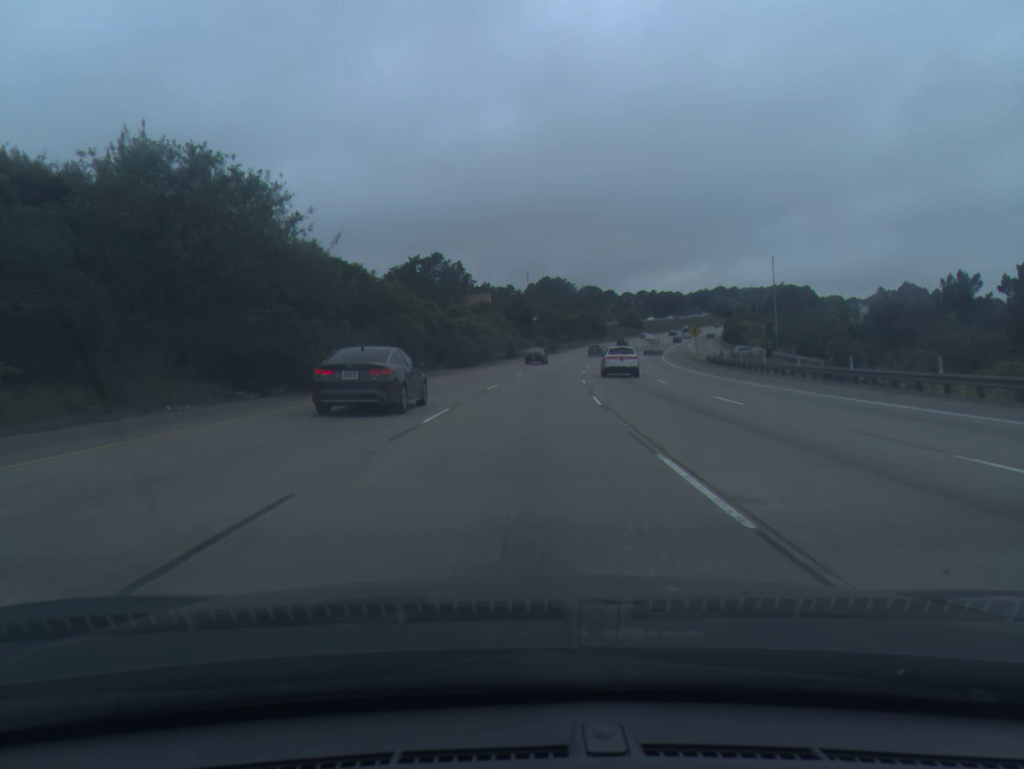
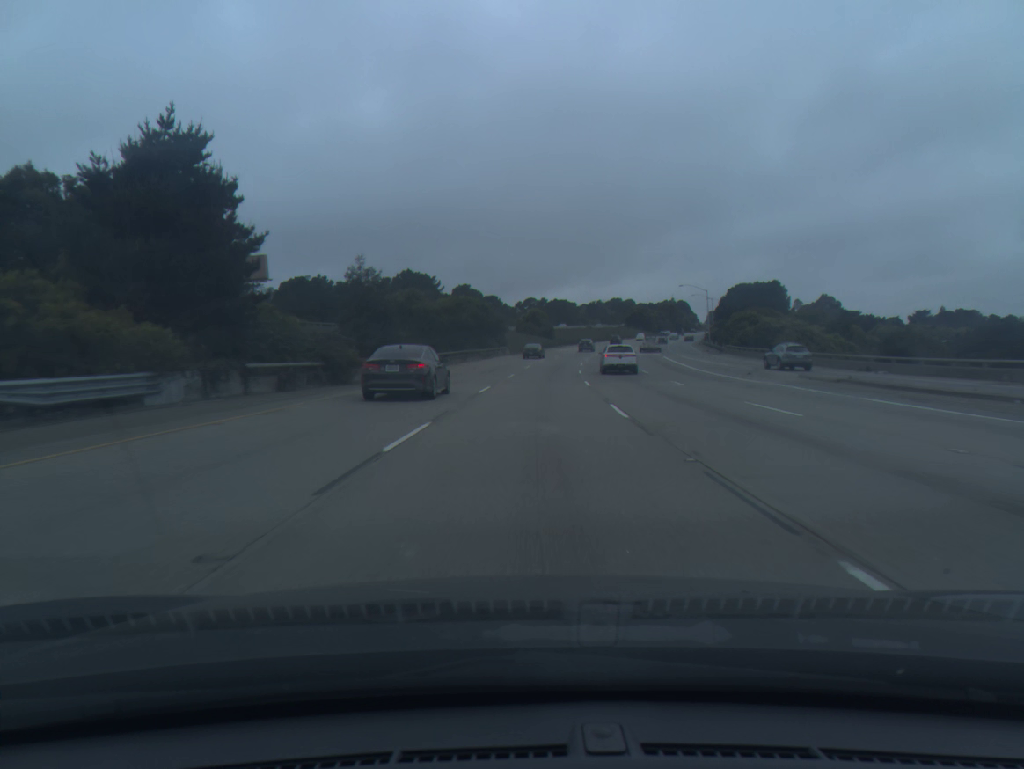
(+7.2, +92.0) m; +9°
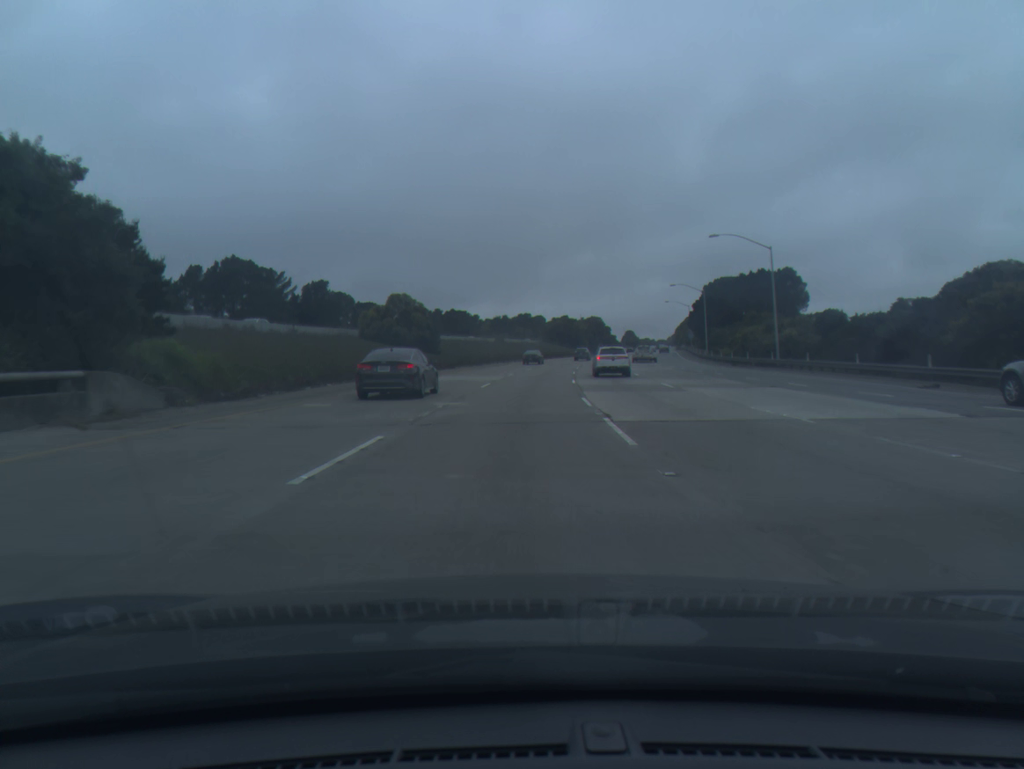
(+4.5, +73.2) m; +7°
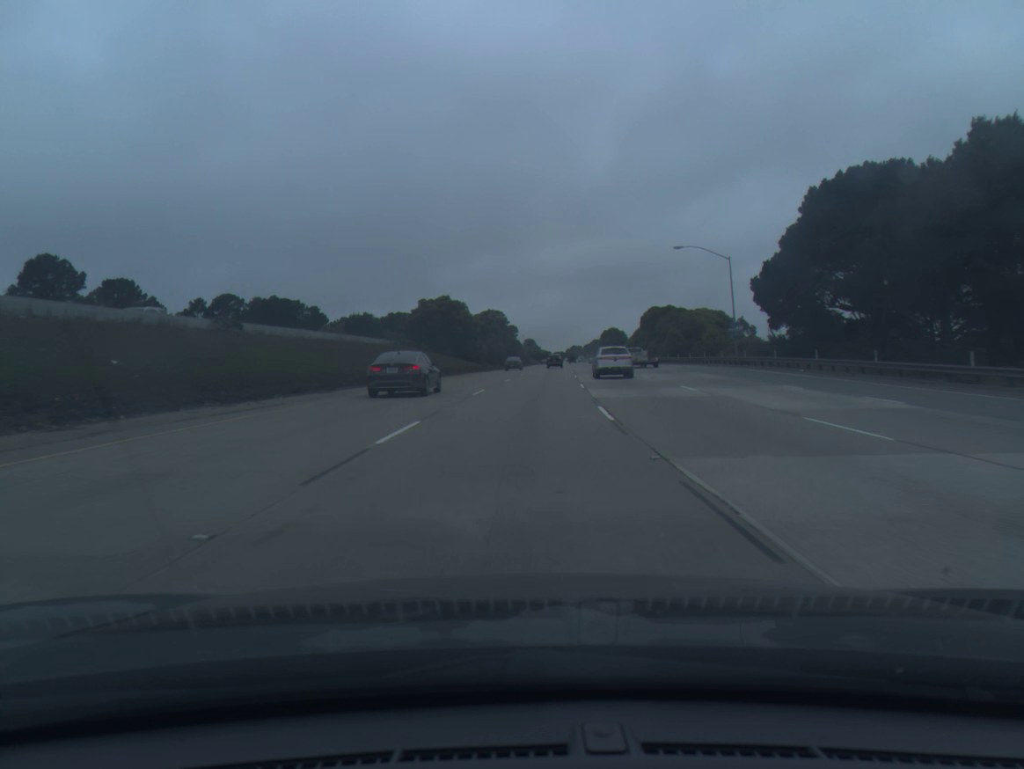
(+6.6, +91.5) m; +8°
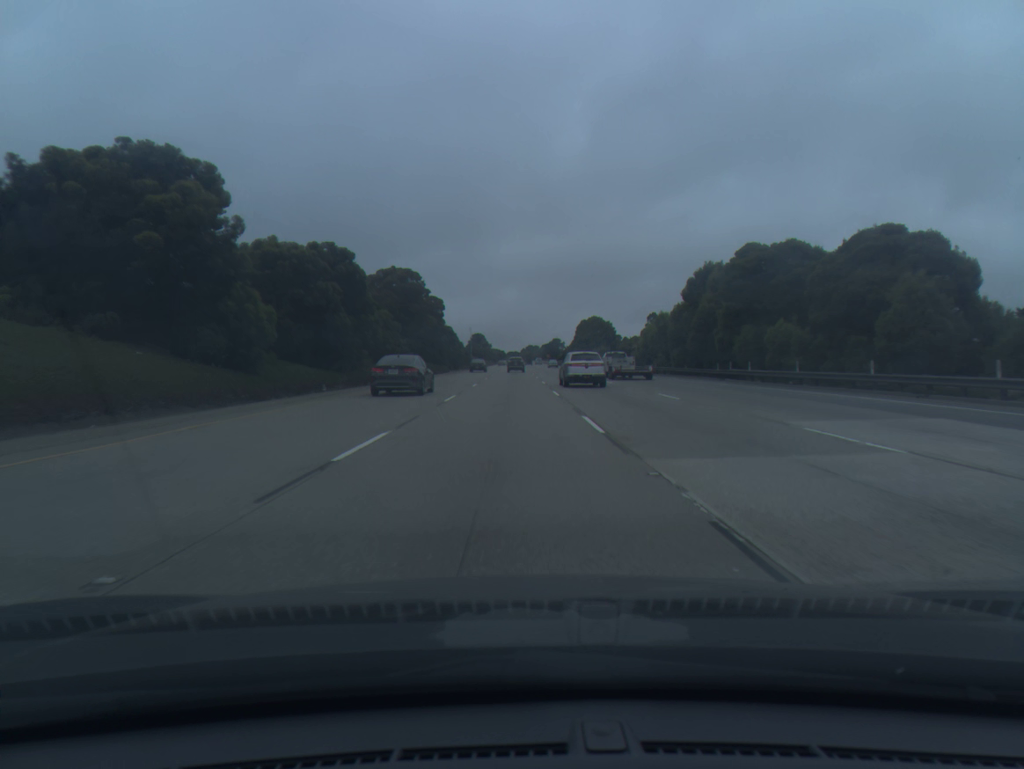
(+3.3, +74.0) m; +4°
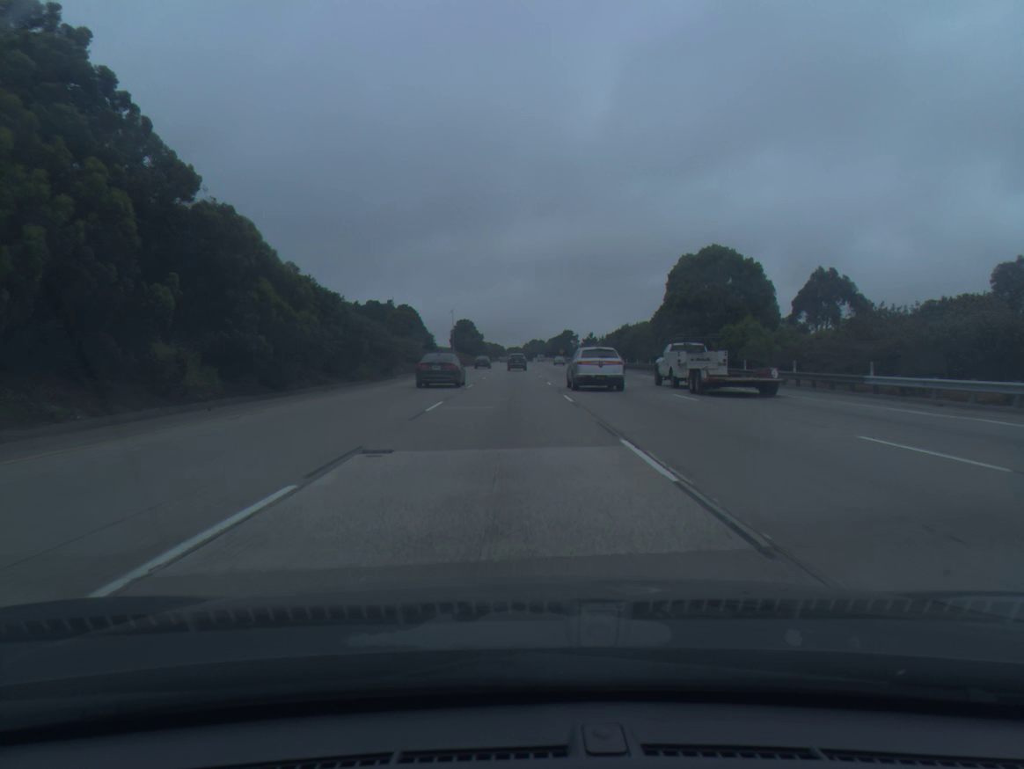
(-0.6, +93.4) m; 0°
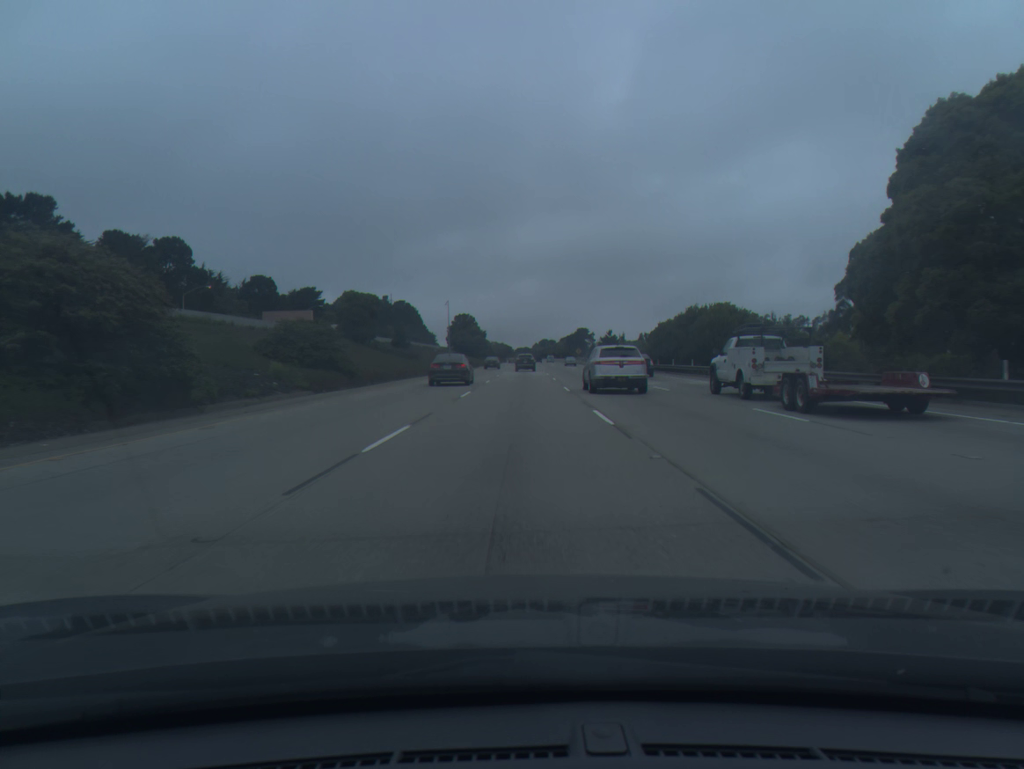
(-0.1, +37.4) m; -1°
